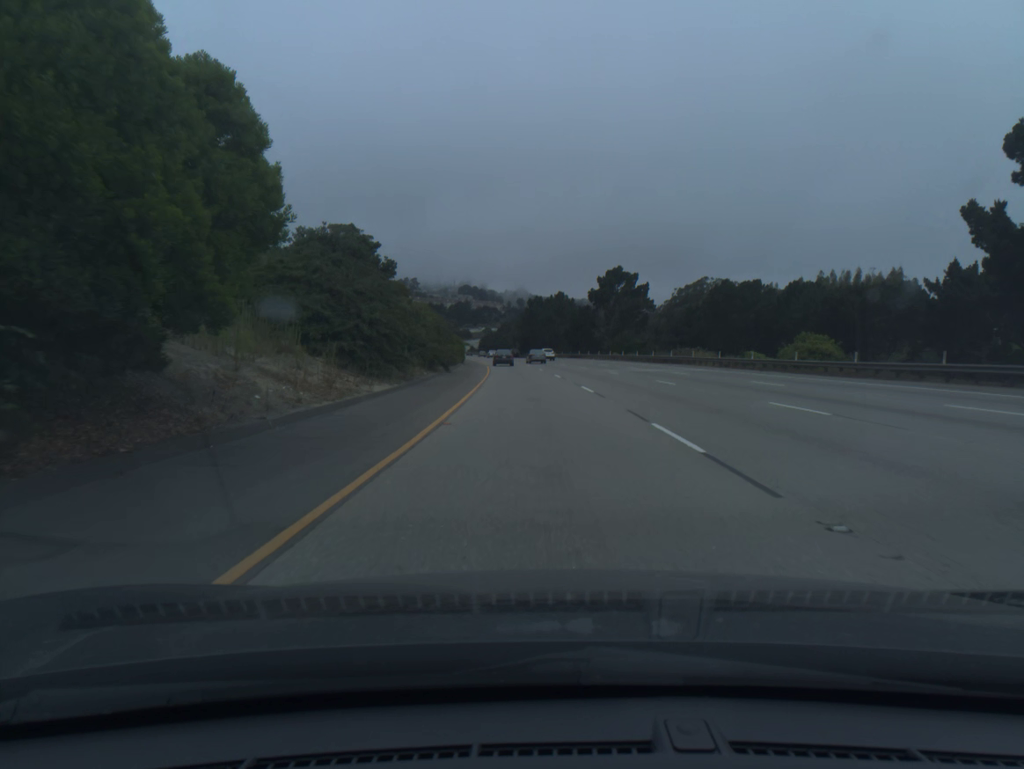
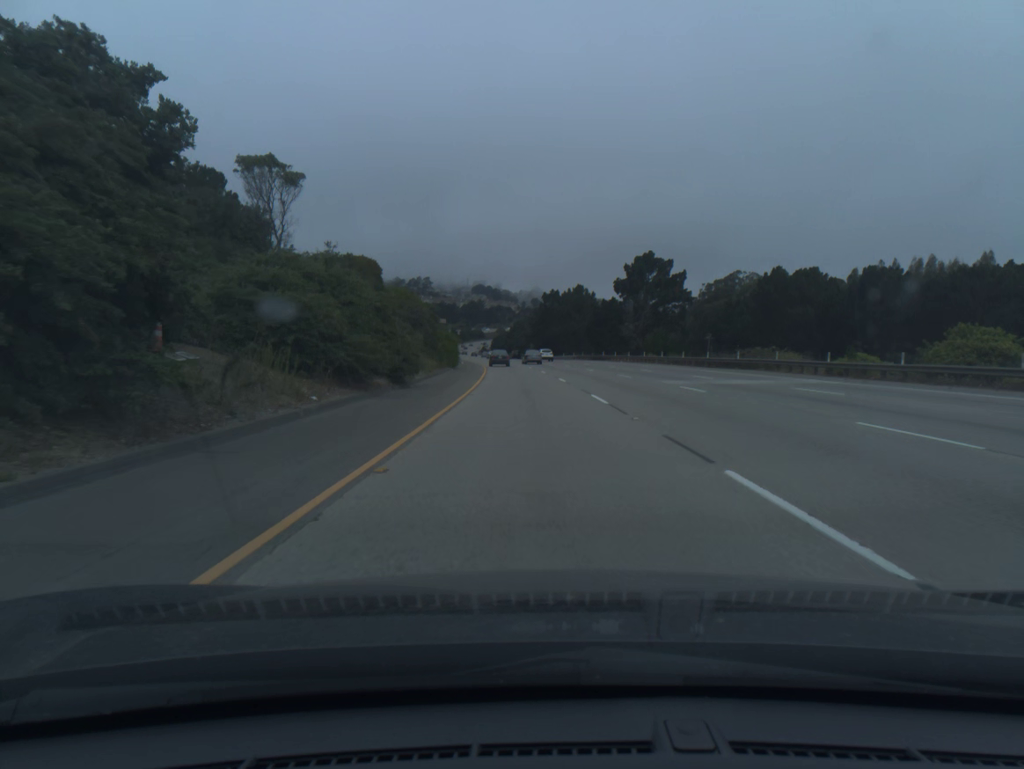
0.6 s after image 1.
(-0.2, +19.8) m; -1°
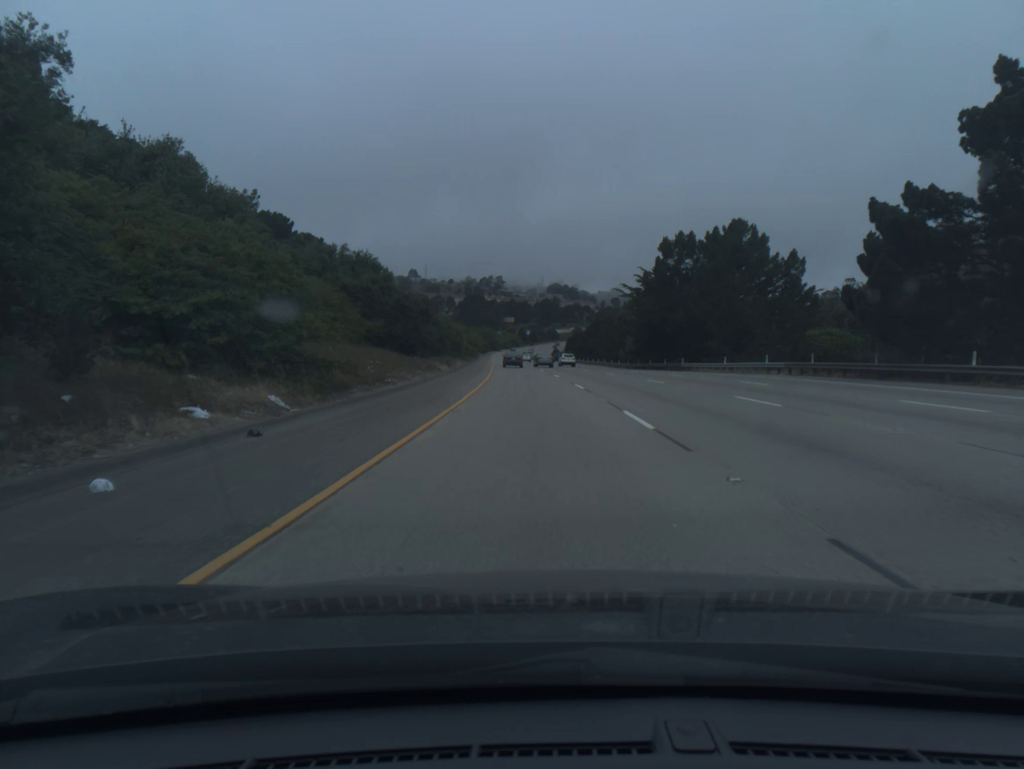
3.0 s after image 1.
(-3.6, +79.2) m; -6°
